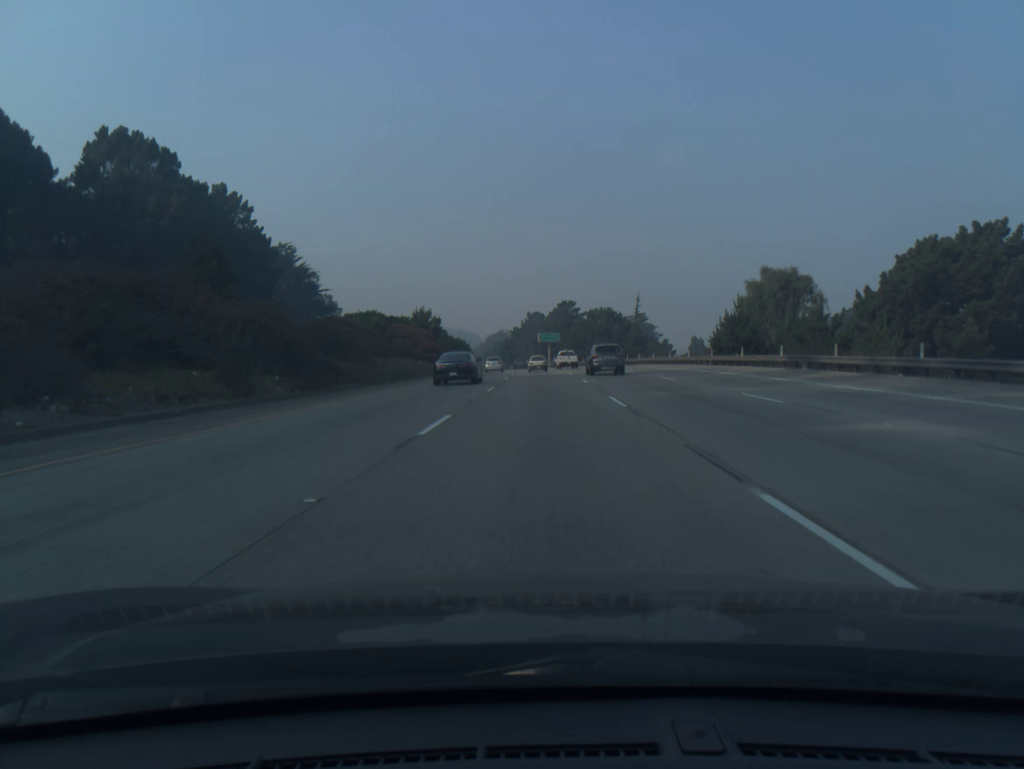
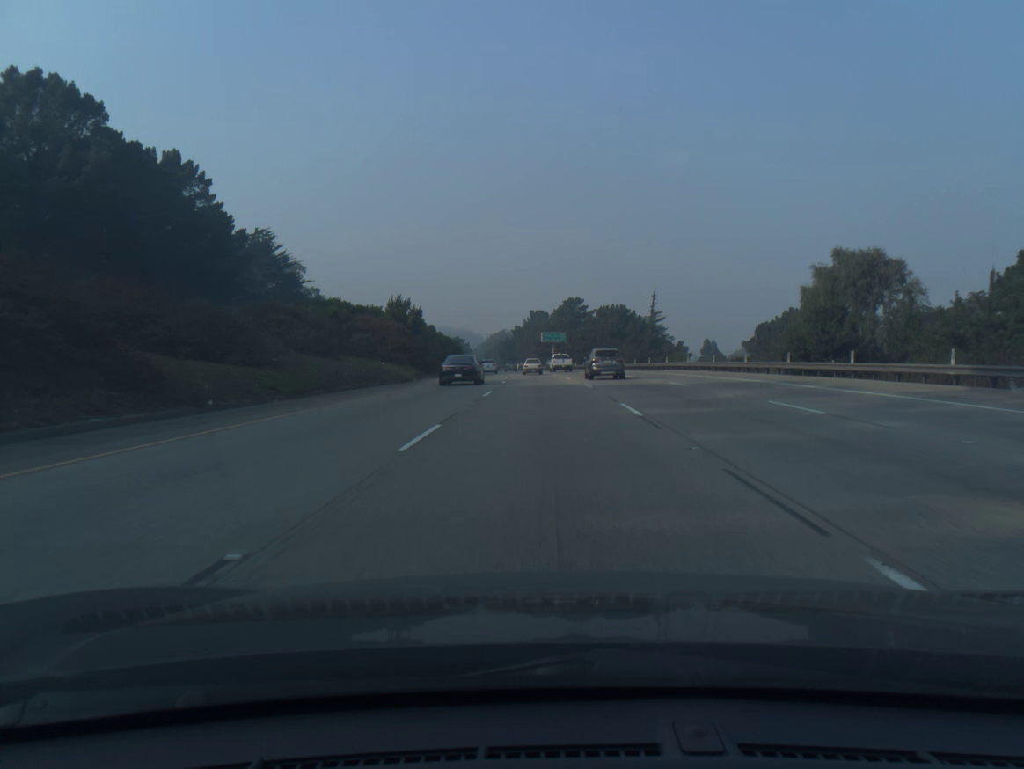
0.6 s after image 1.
(0.0, +16.8) m; 0°
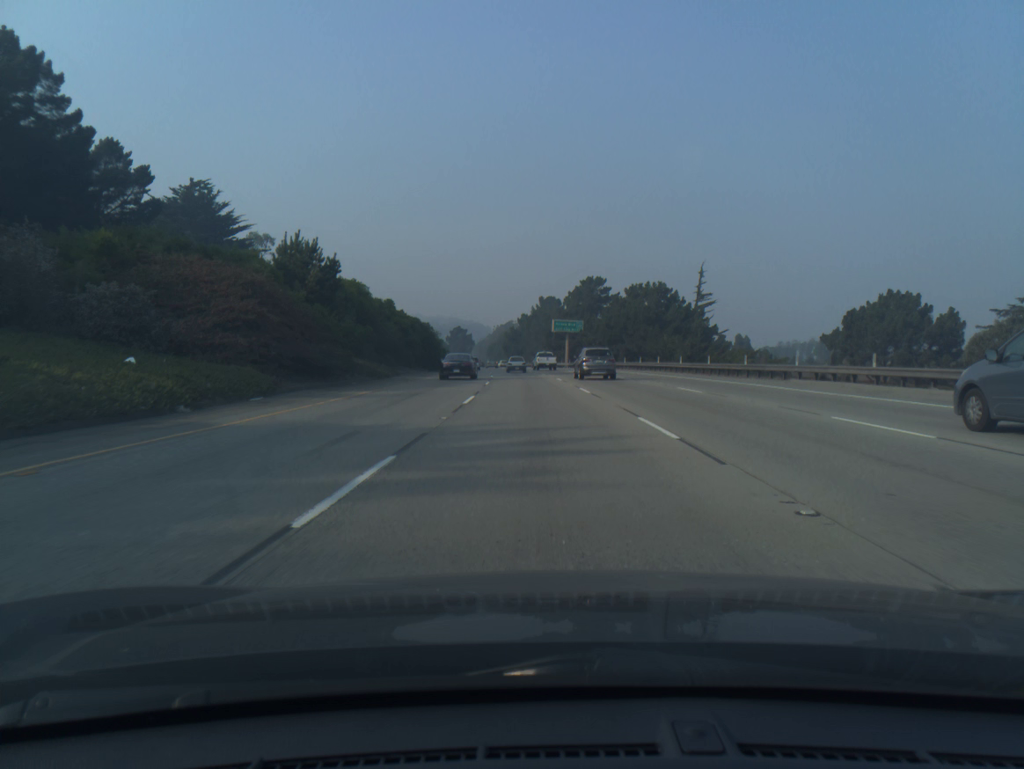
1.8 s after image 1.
(-0.2, +33.7) m; -1°
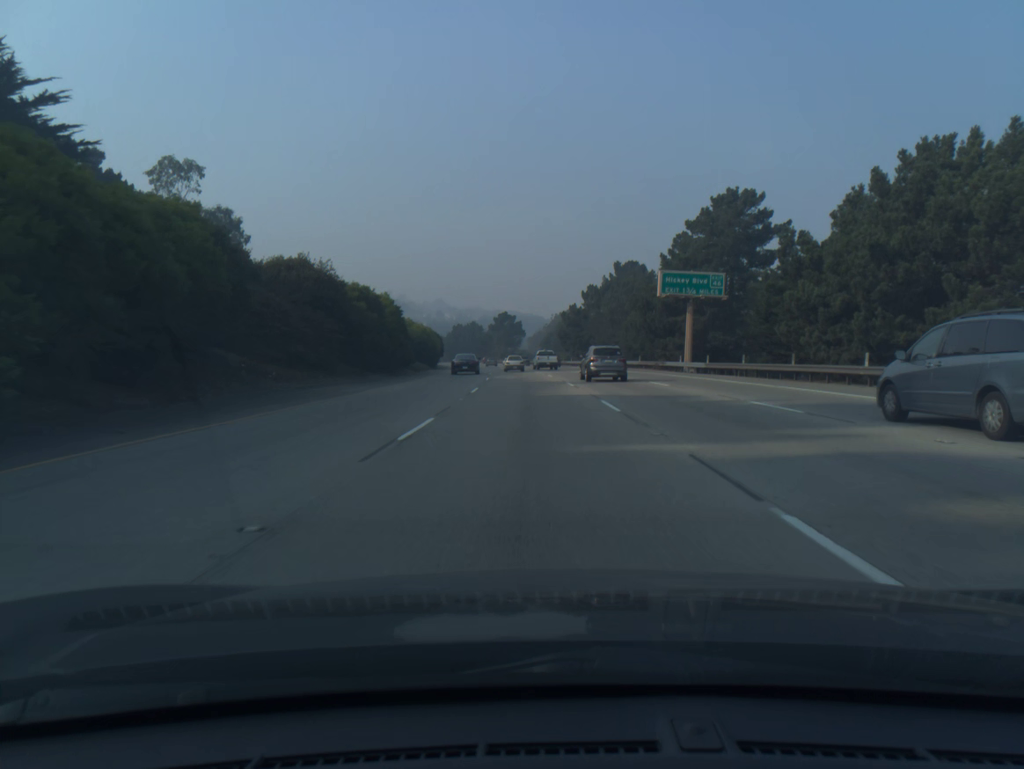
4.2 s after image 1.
(-2.3, +67.5) m; -4°
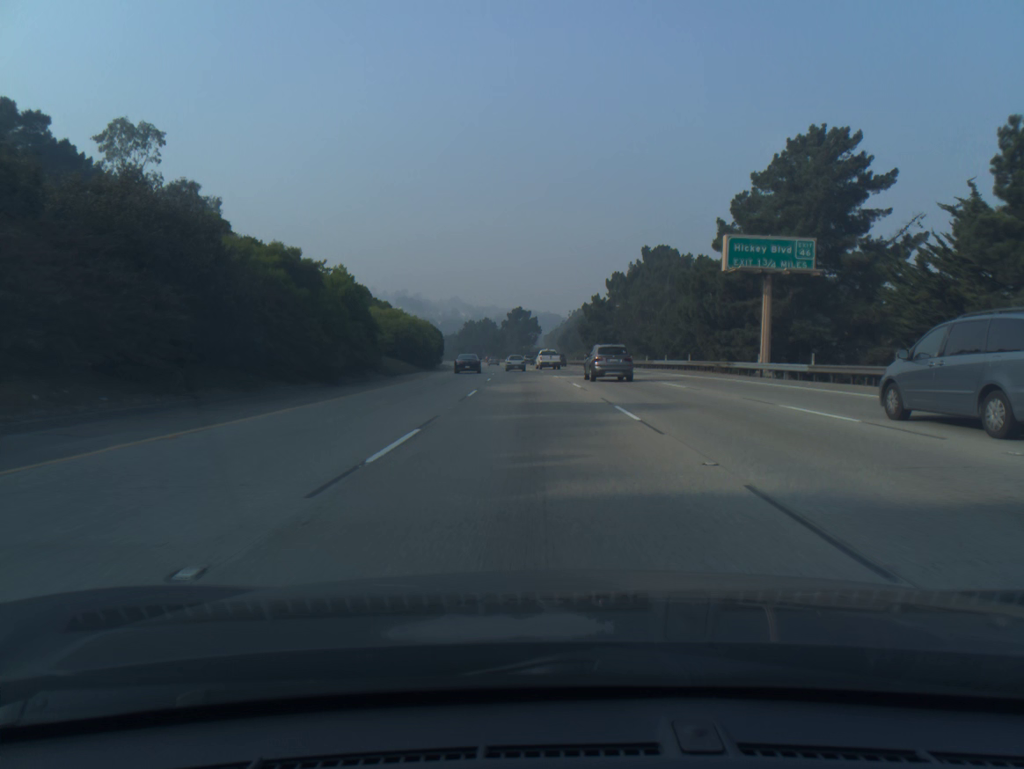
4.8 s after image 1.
(-0.2, +17.0) m; -1°
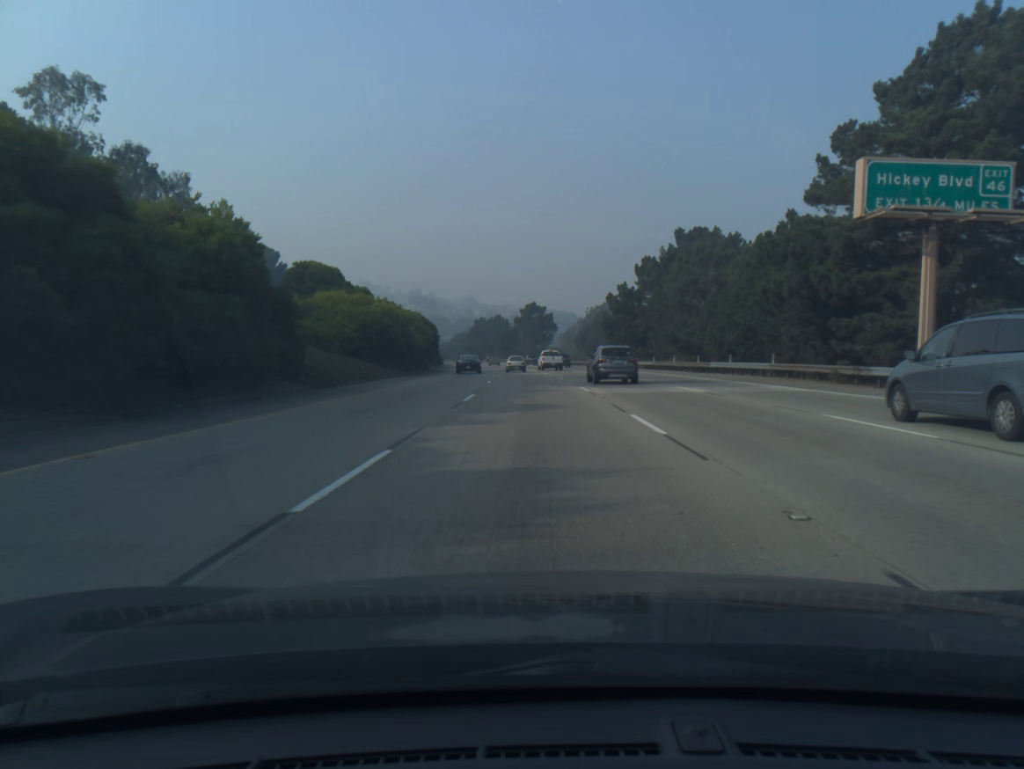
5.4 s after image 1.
(-0.2, +17.1) m; -1°
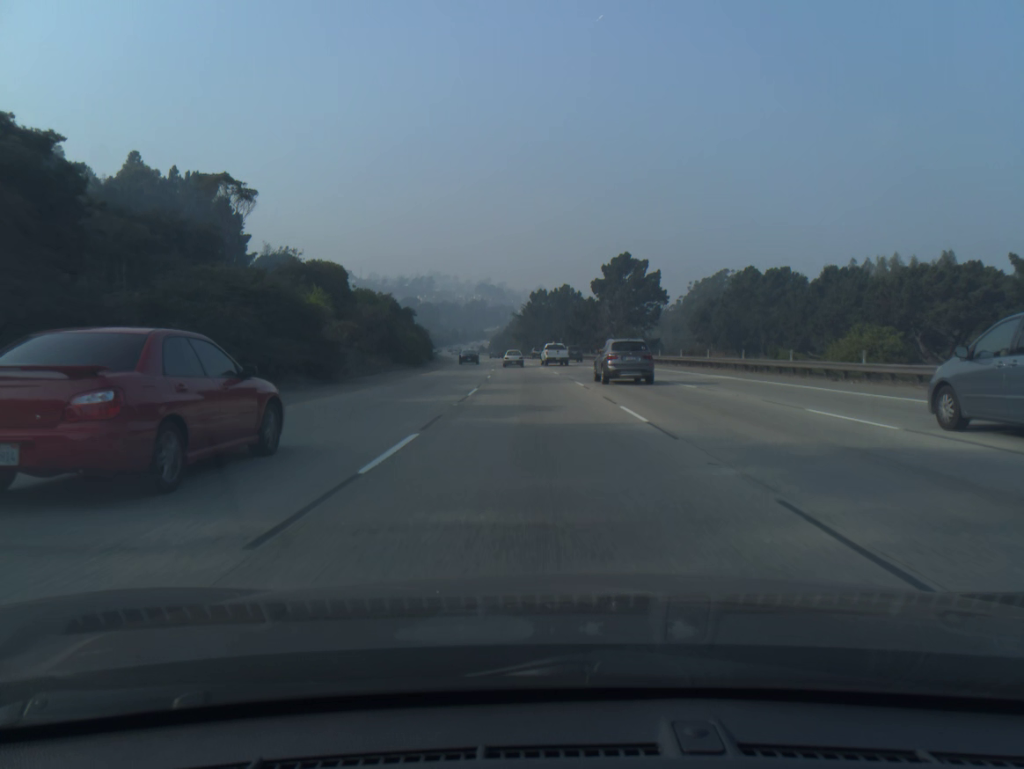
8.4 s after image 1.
(-3.8, +85.5) m; -5°
